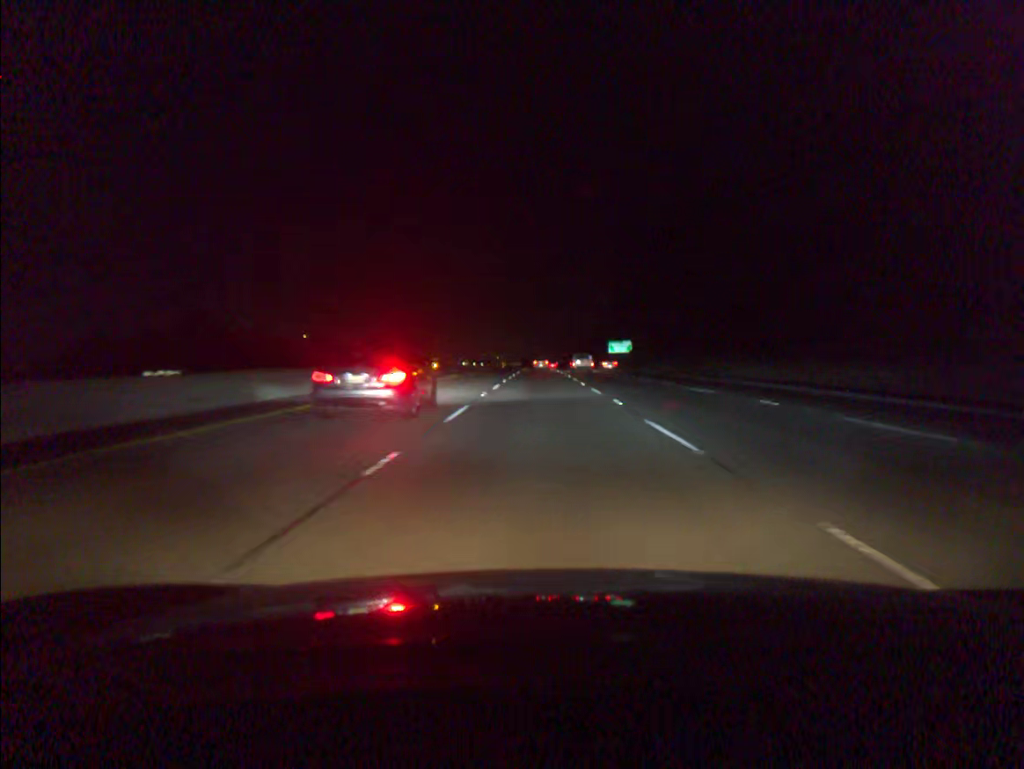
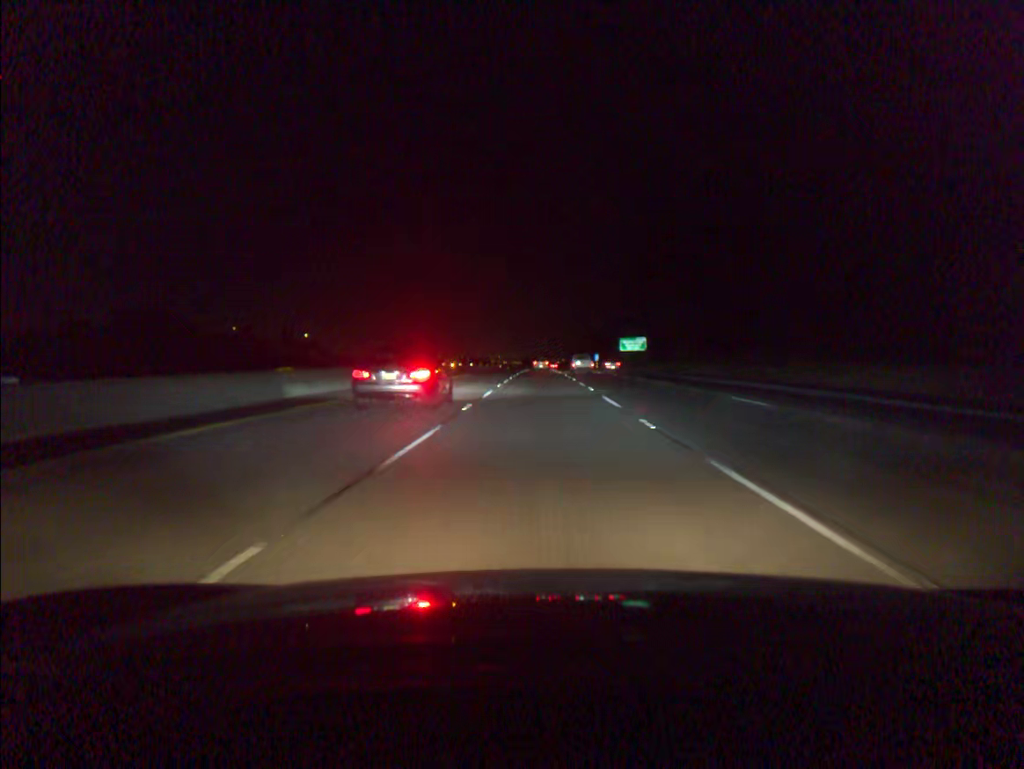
(0.0, +20.1) m; 0°
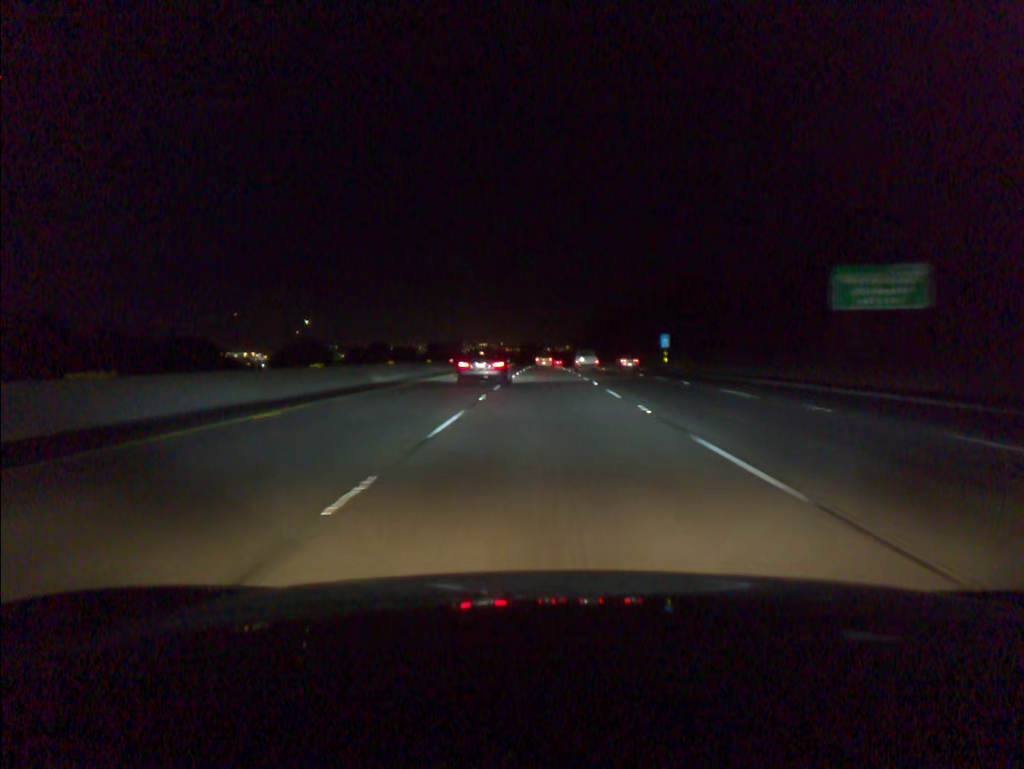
(-0.3, +100.0) m; 0°
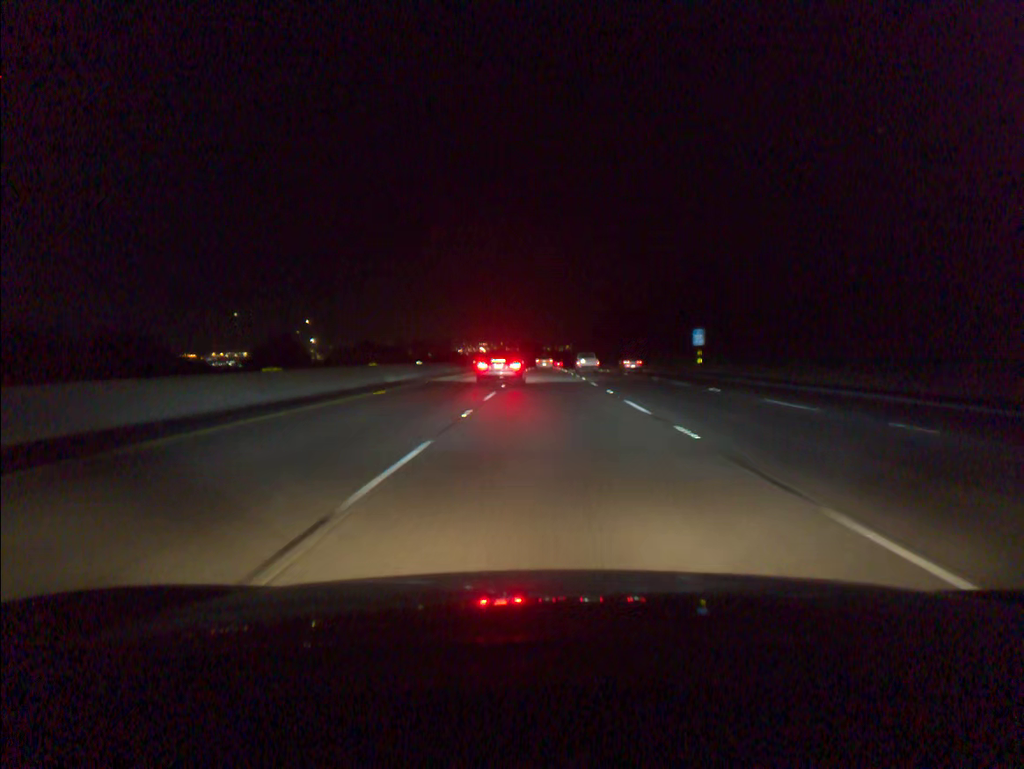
(0.0, +19.7) m; 0°
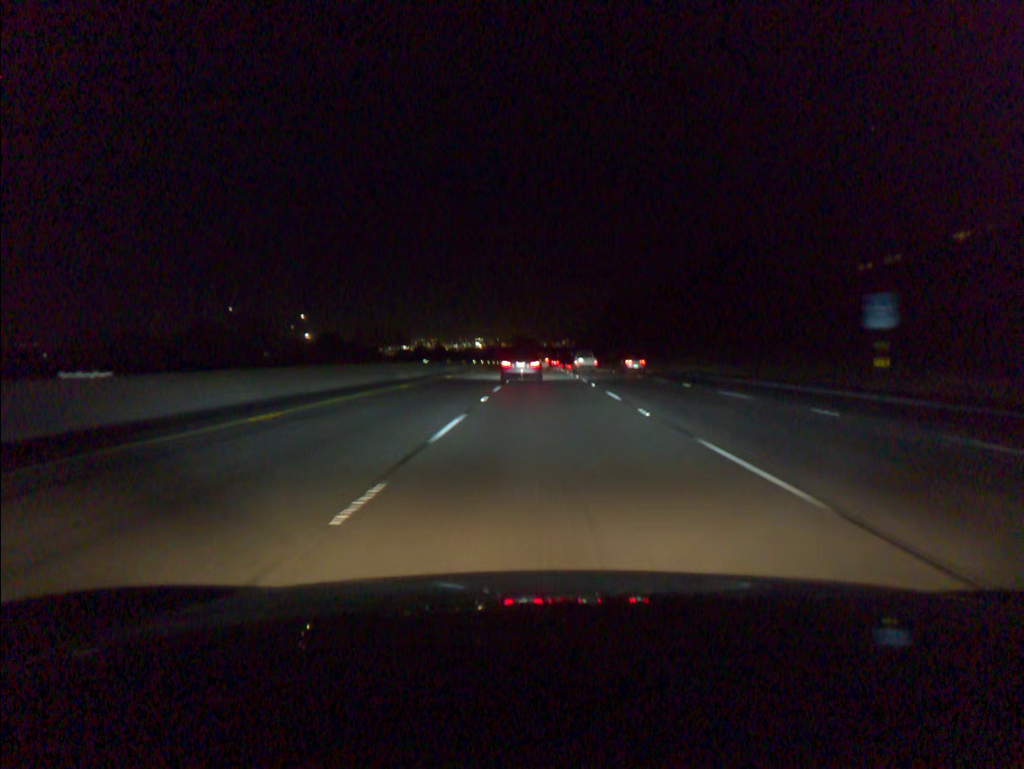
(0.0, +39.2) m; 0°
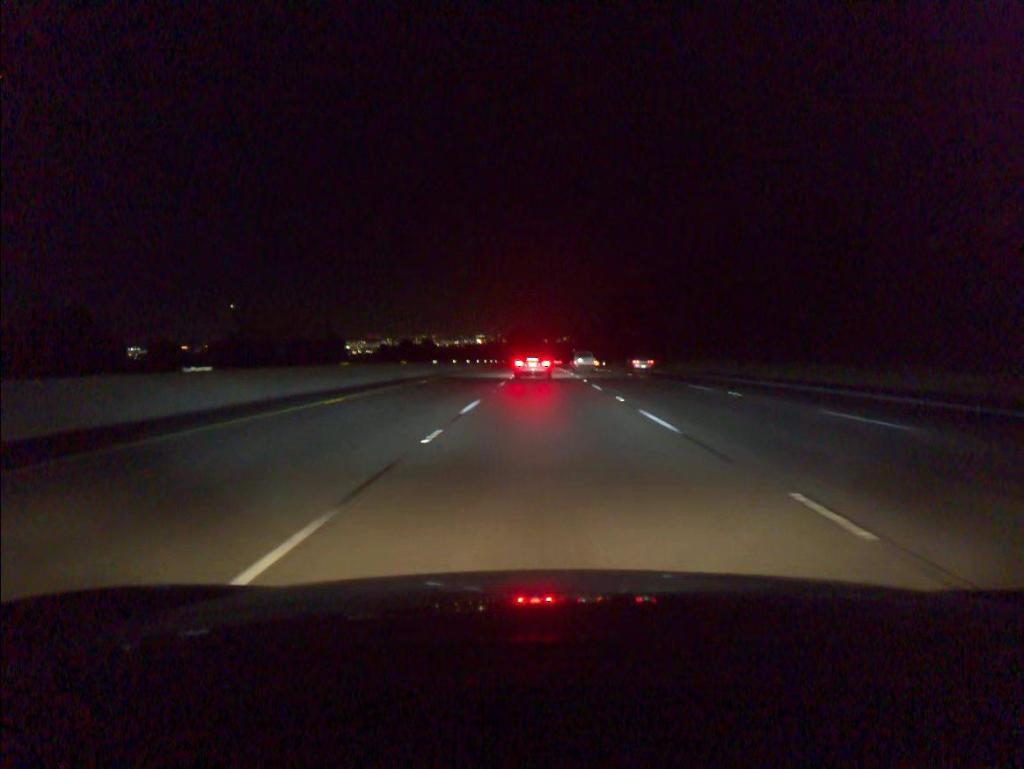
(+0.1, +38.9) m; 0°
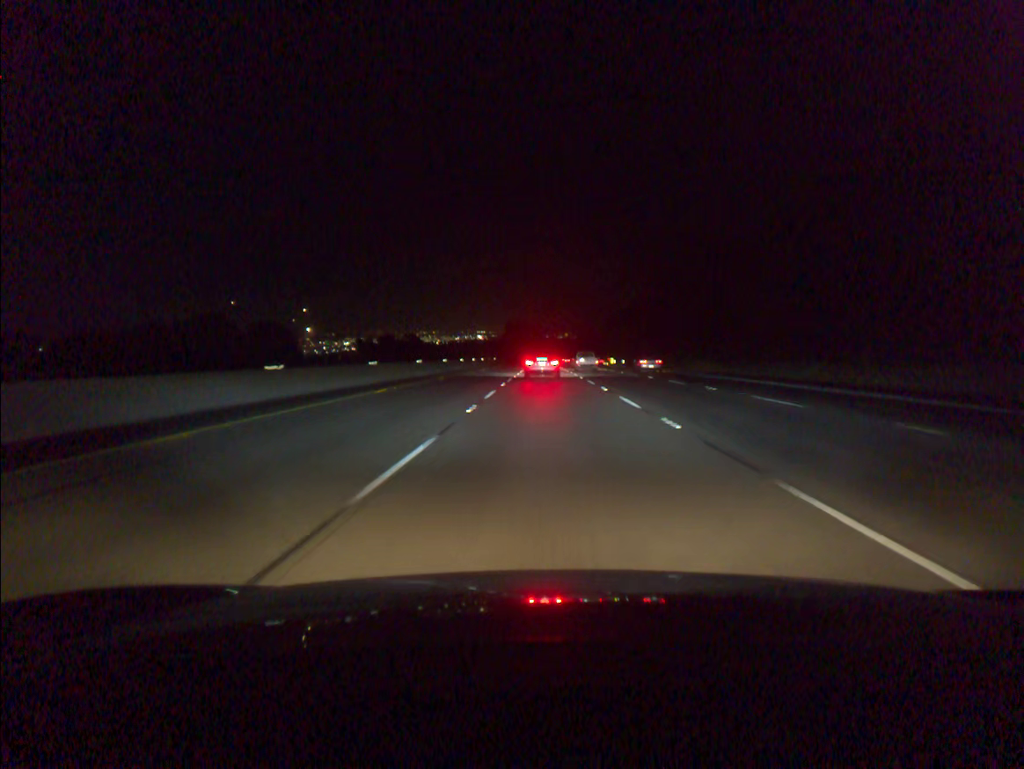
(-0.1, +38.7) m; 0°
